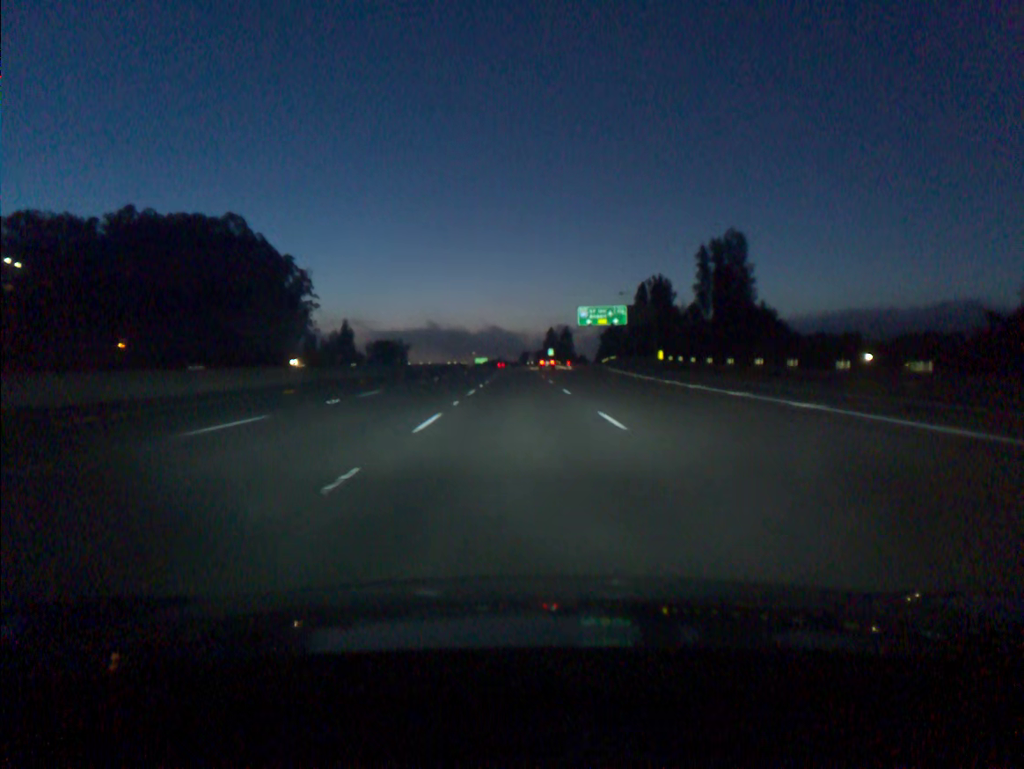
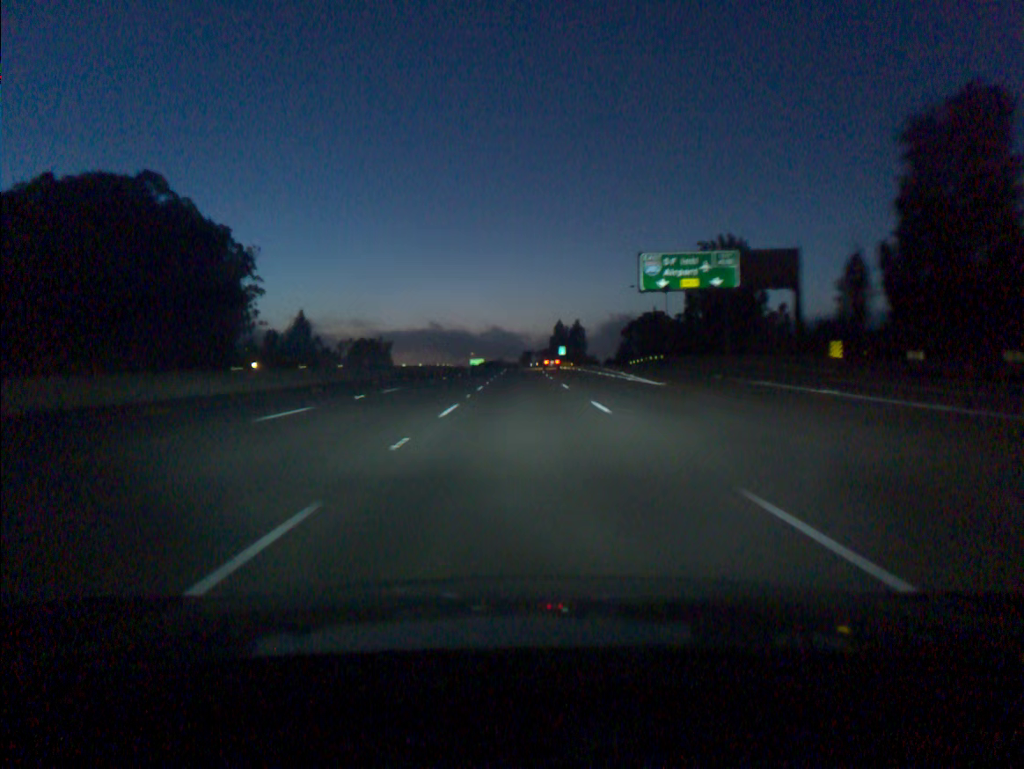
(-0.1, +55.0) m; 0°
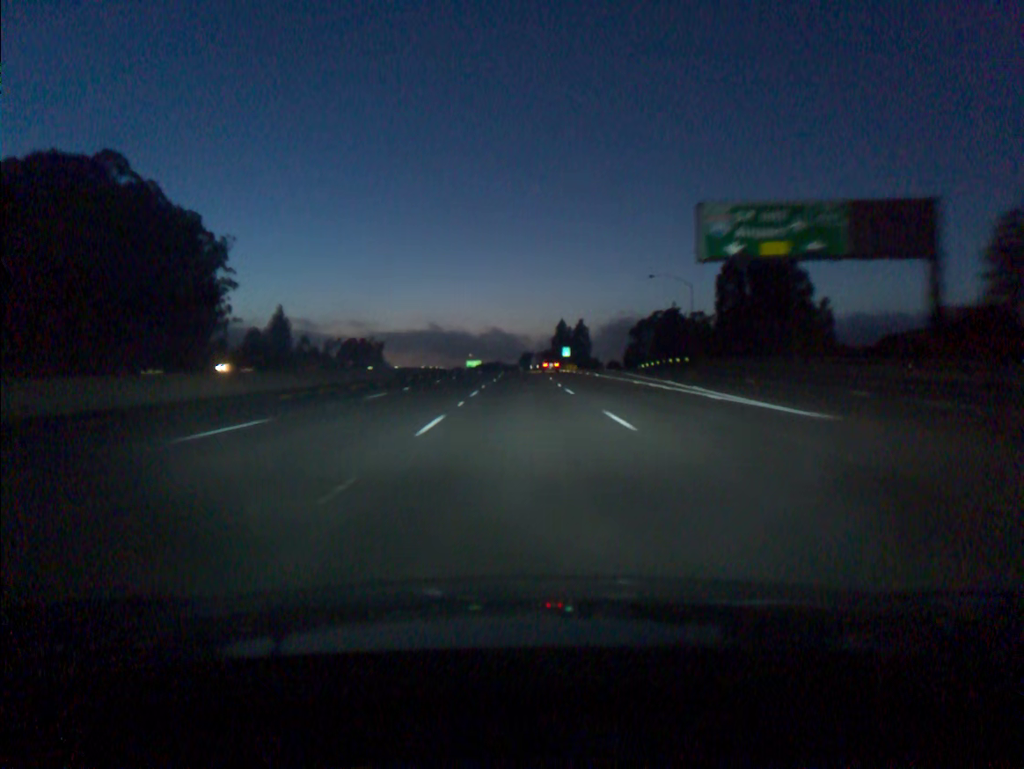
(0.0, +18.3) m; 0°
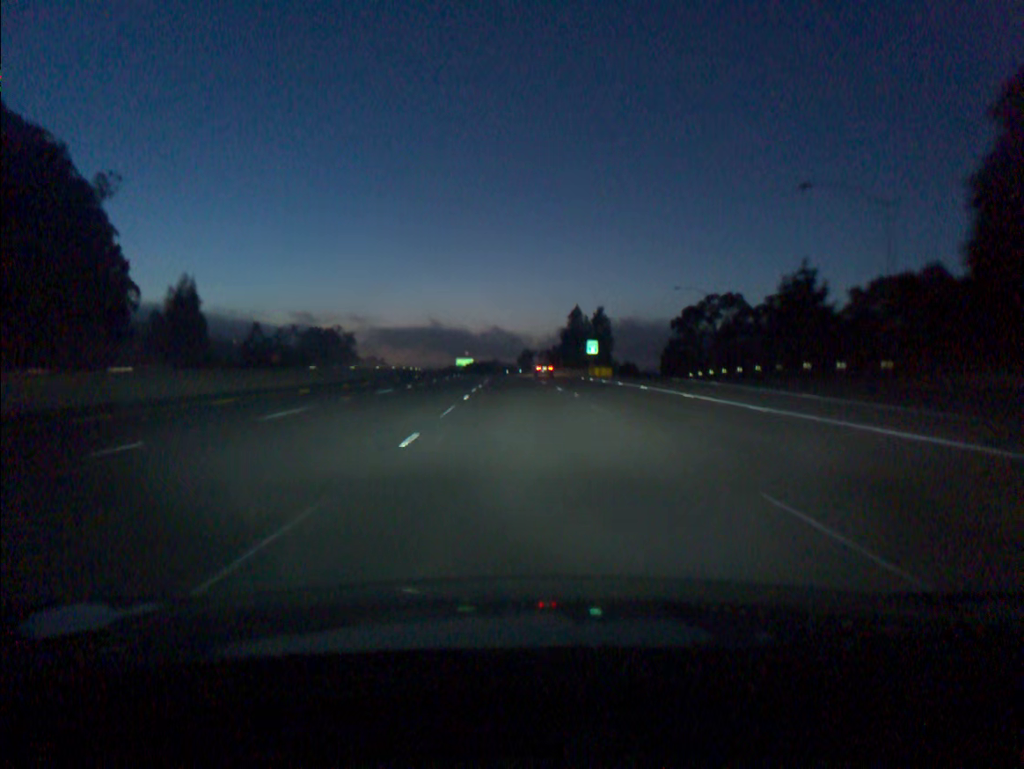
(+0.1, +54.8) m; 0°
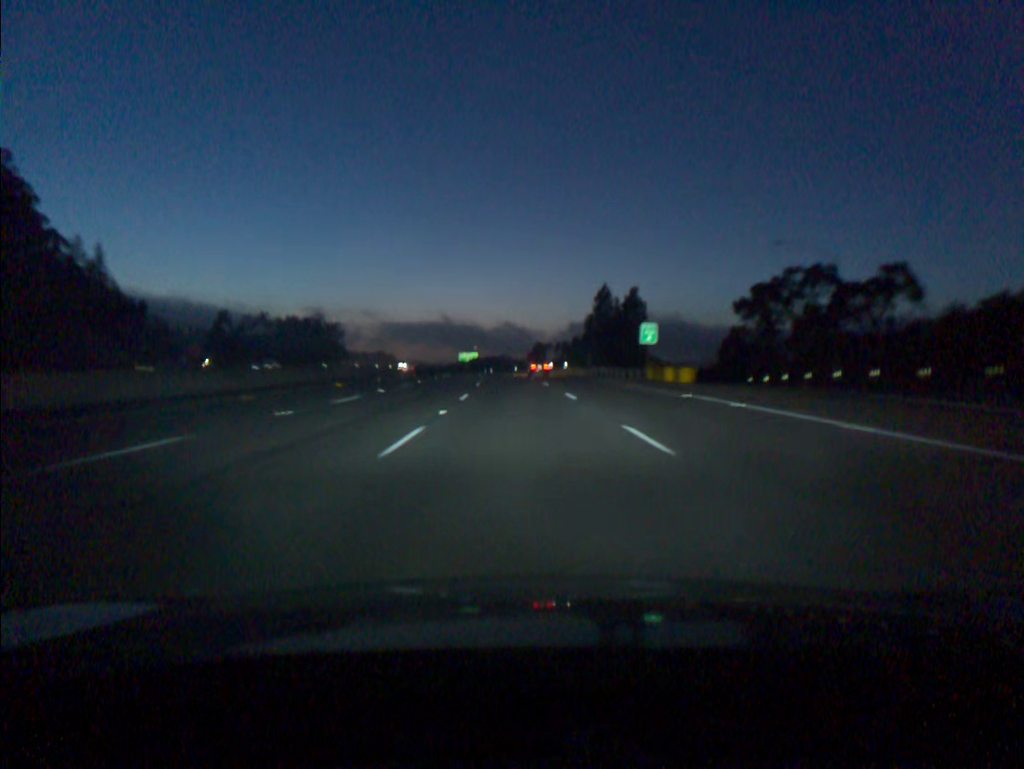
(-0.1, +36.5) m; -1°
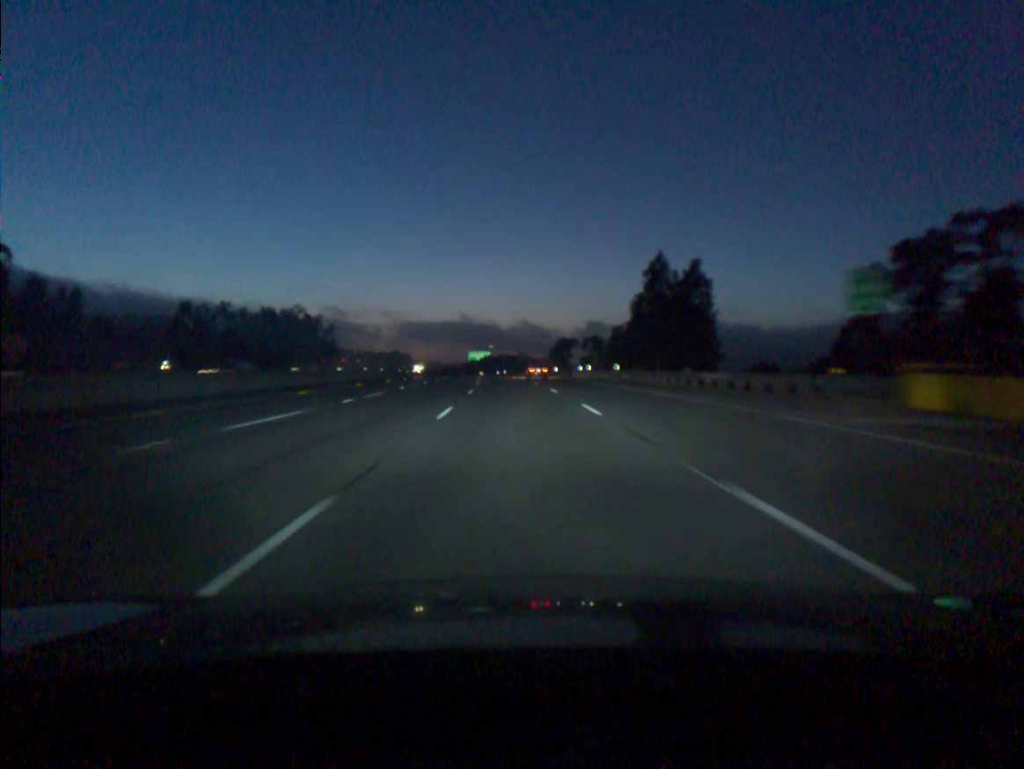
(-0.4, +36.6) m; -1°
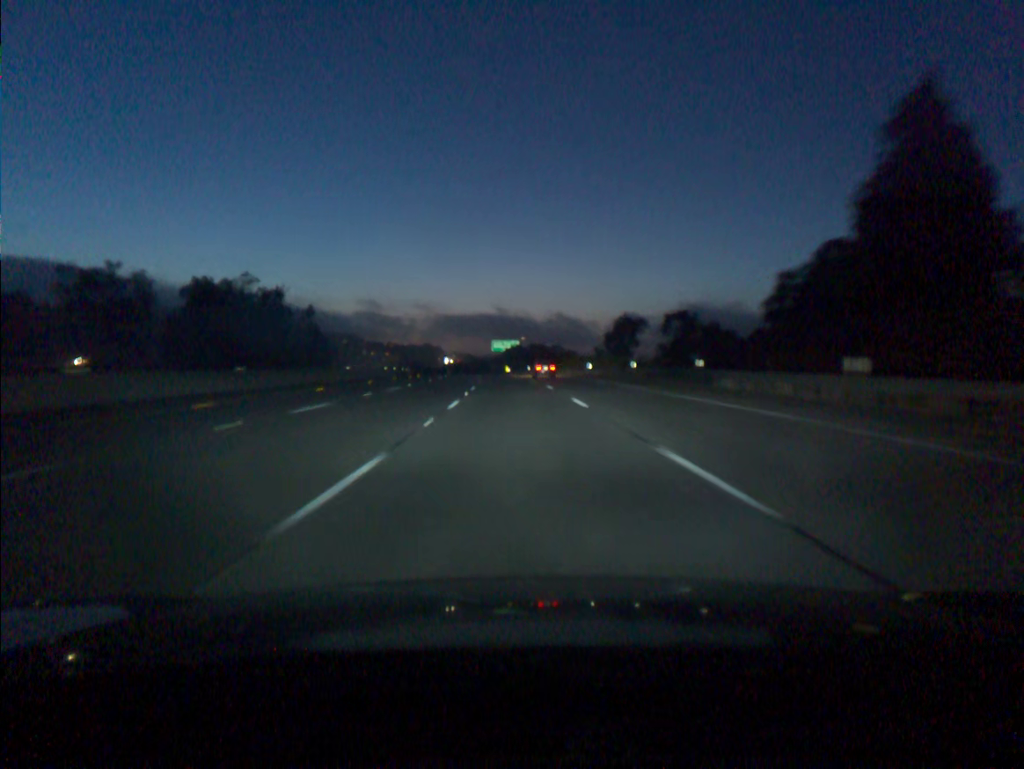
(-1.1, +55.1) m; -2°
